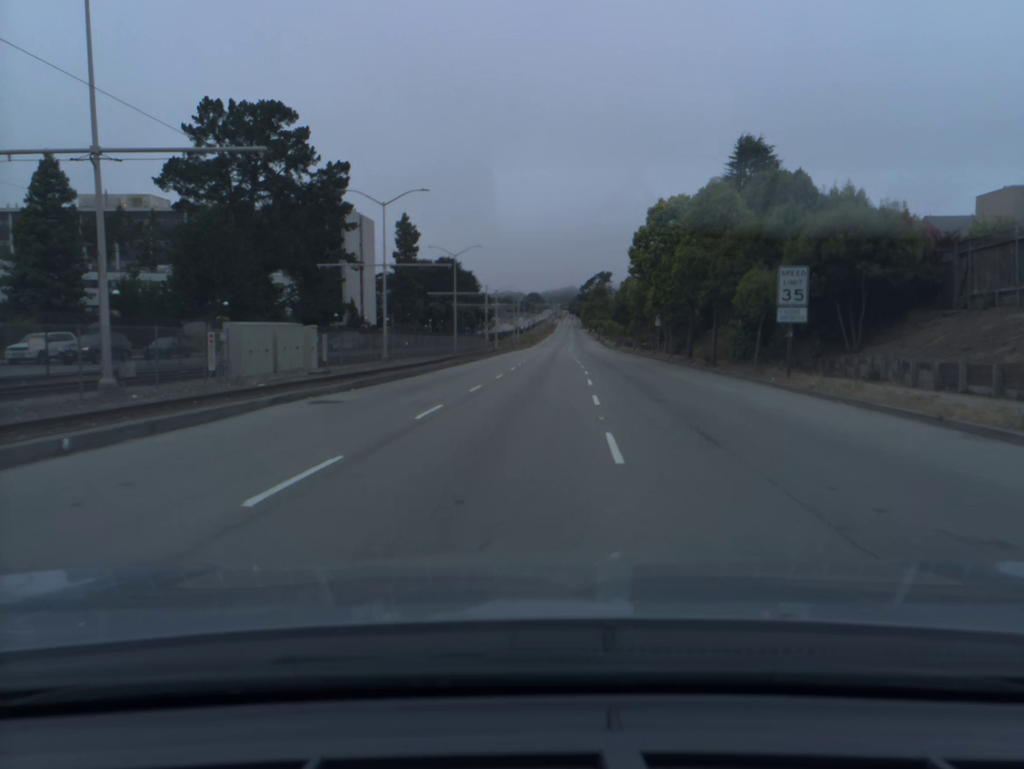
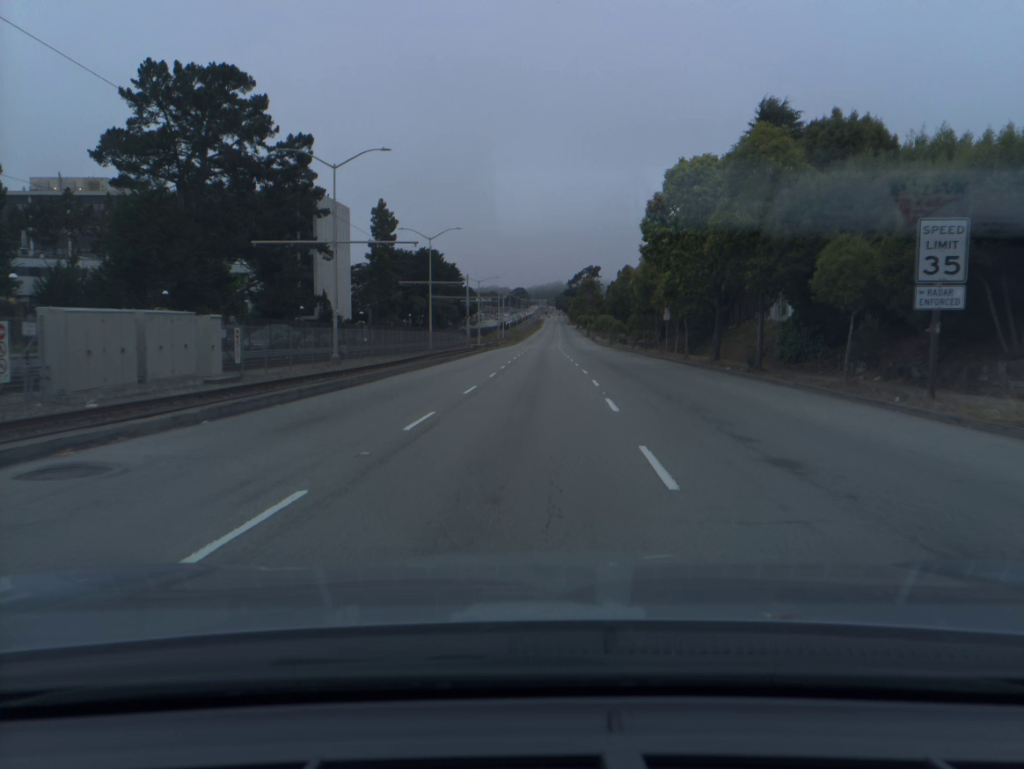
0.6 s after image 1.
(+0.1, +9.4) m; +1°
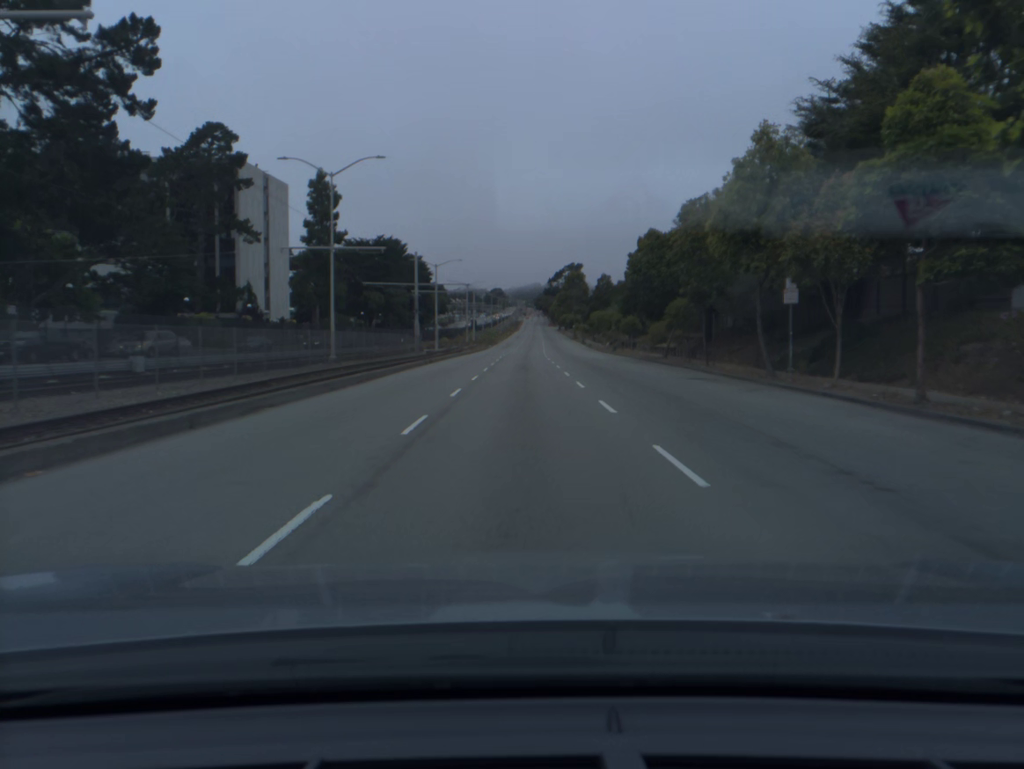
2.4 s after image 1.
(+0.6, +28.9) m; +1°
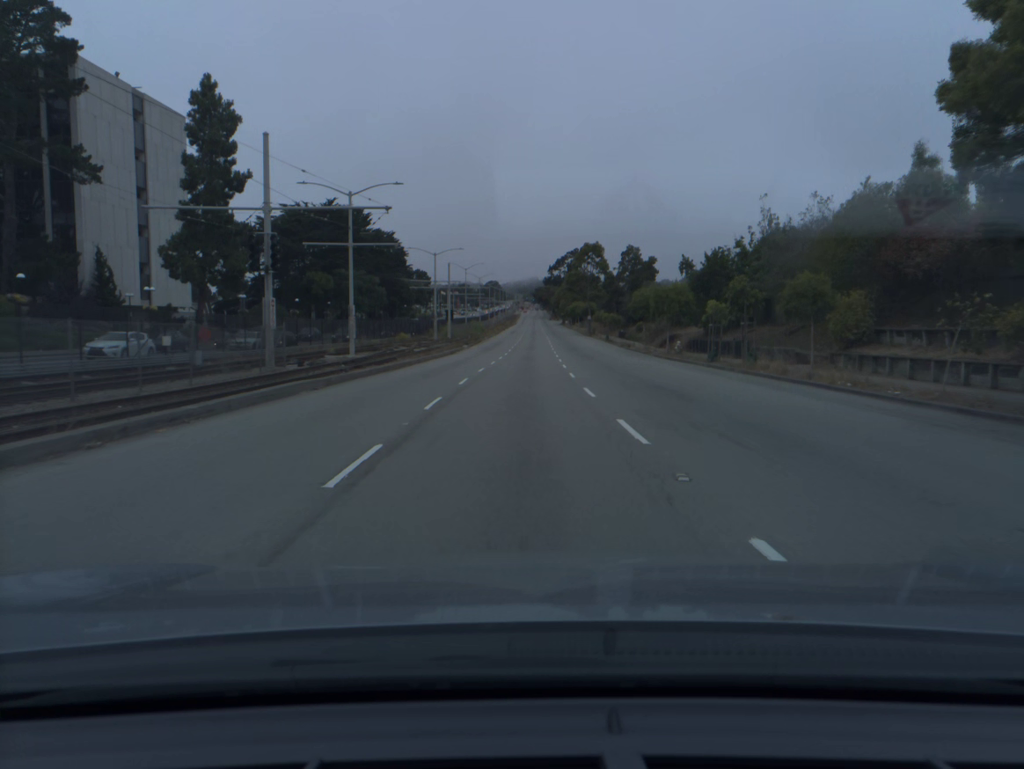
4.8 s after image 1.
(+0.2, +40.7) m; 0°
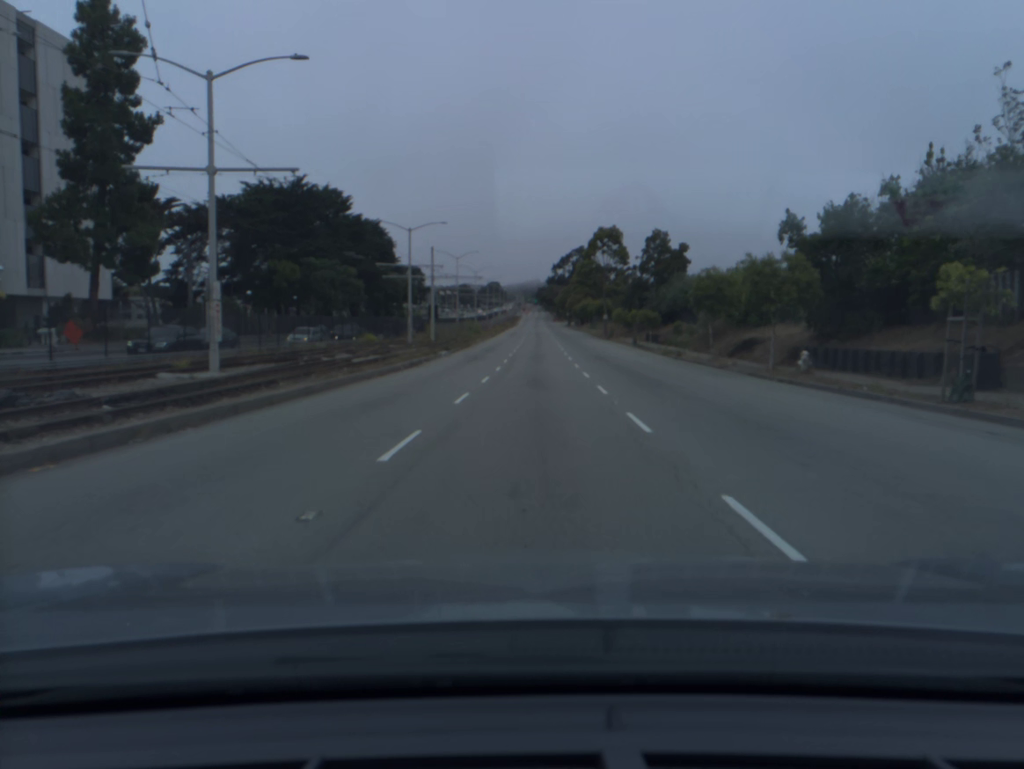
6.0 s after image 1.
(0.0, +20.7) m; 0°
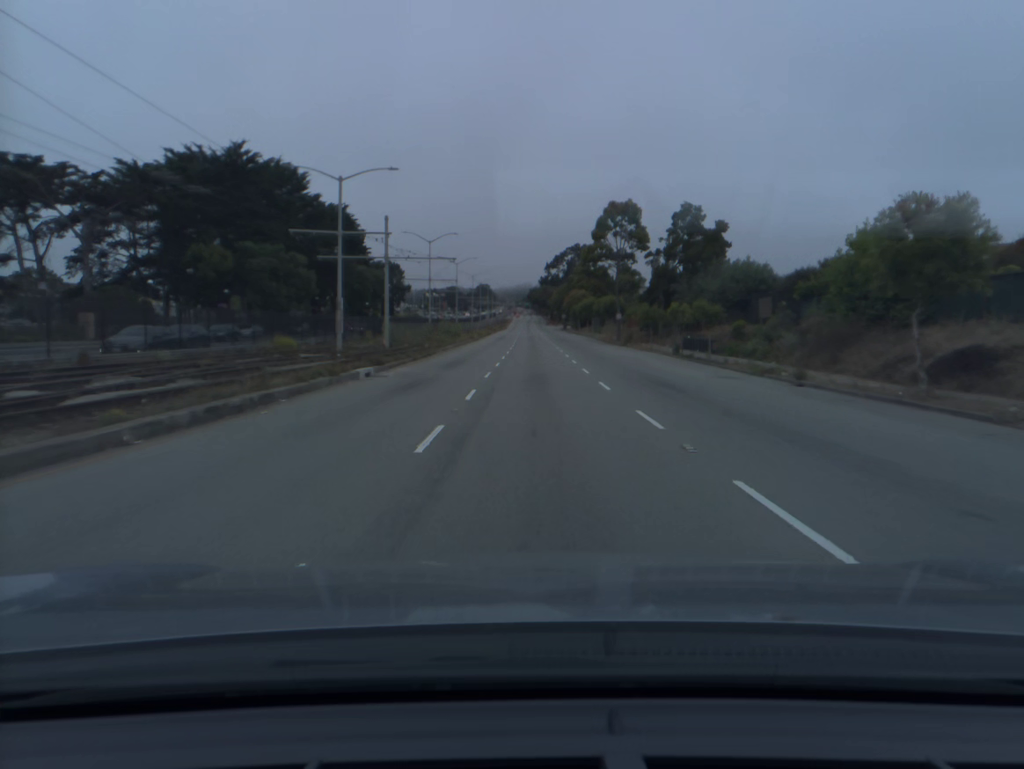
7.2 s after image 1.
(+0.1, +21.0) m; +1°
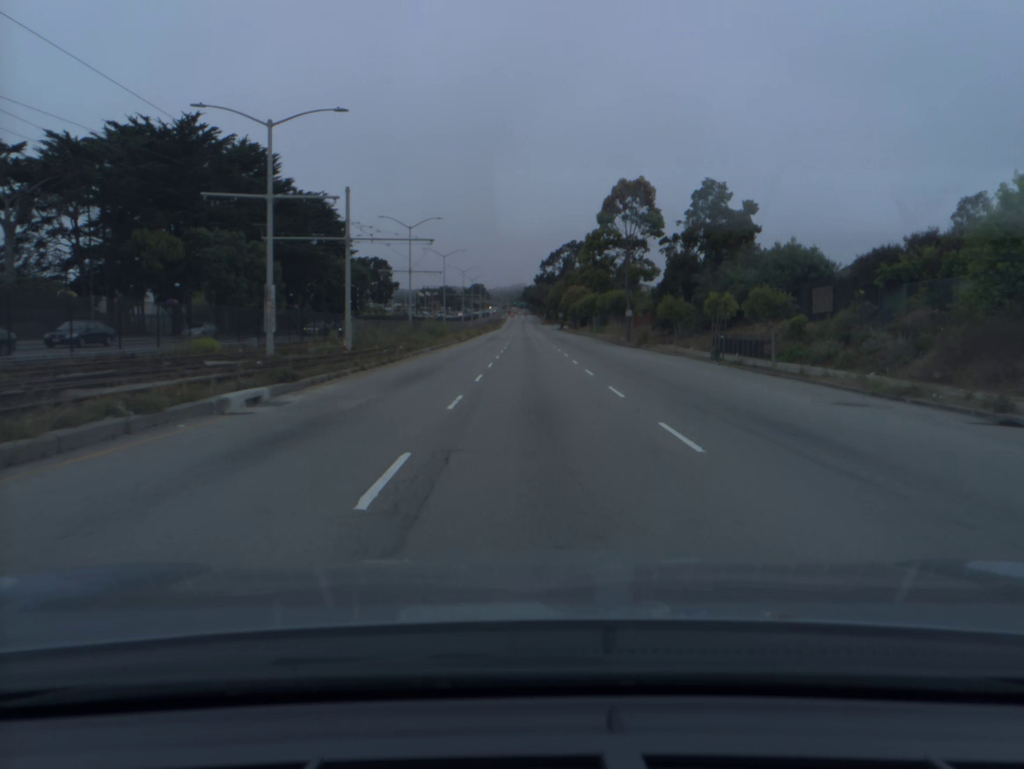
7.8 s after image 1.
(+0.1, +10.6) m; 0°
